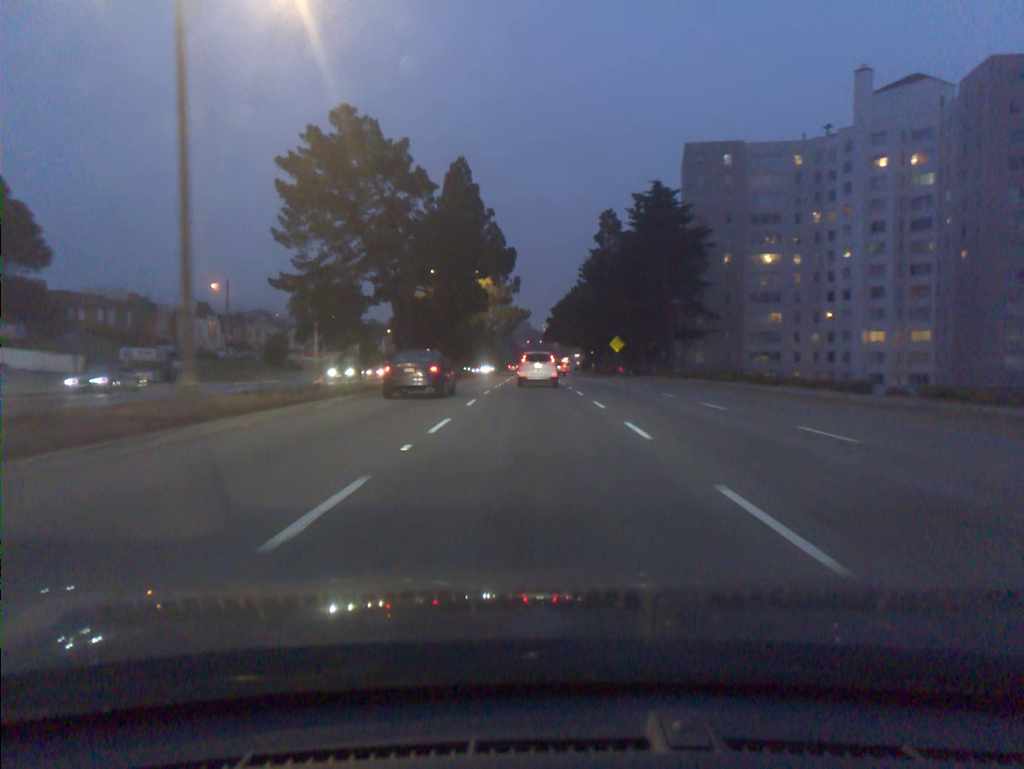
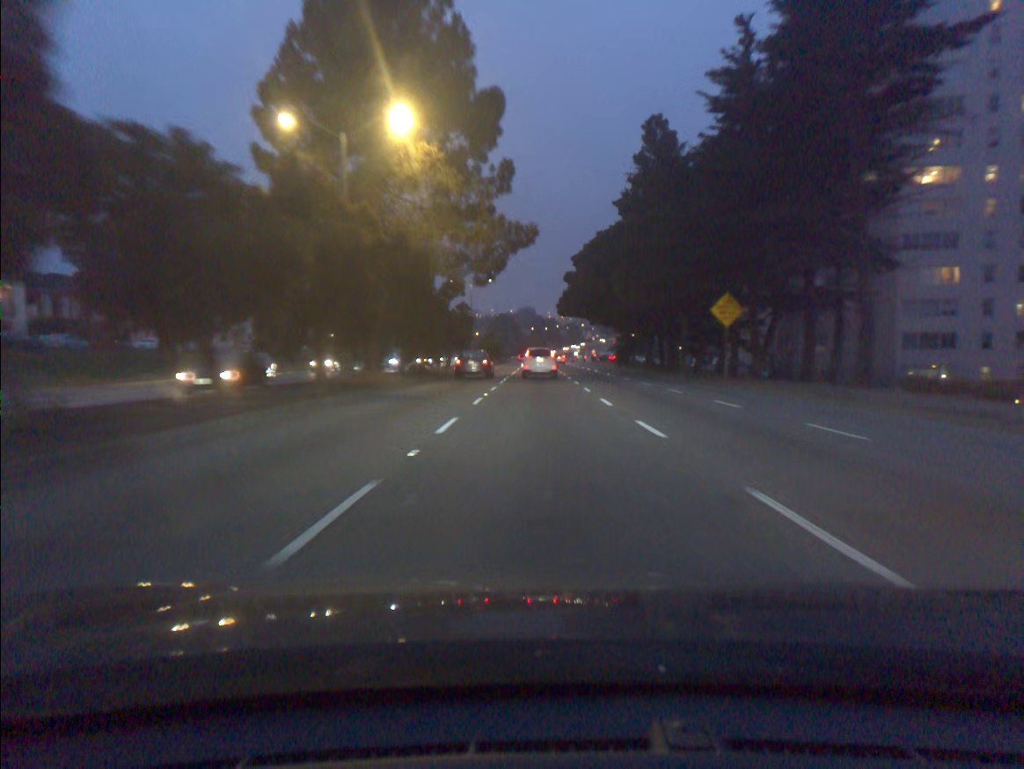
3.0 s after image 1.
(-0.3, +44.9) m; 0°
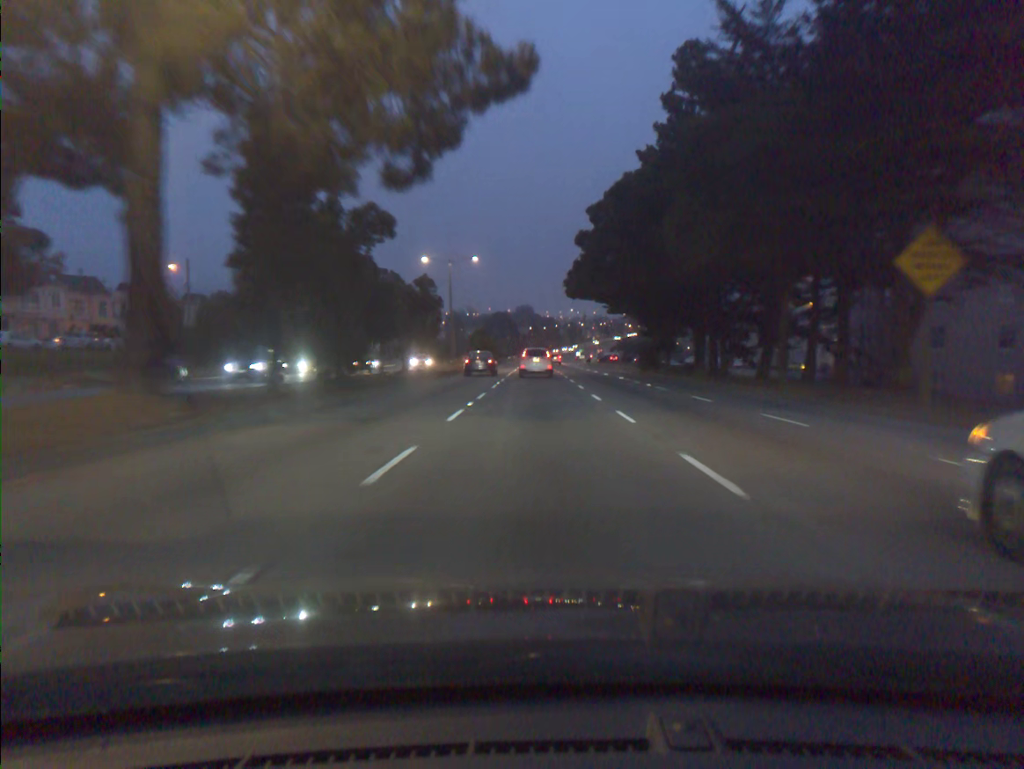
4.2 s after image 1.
(0.0, +19.7) m; 0°
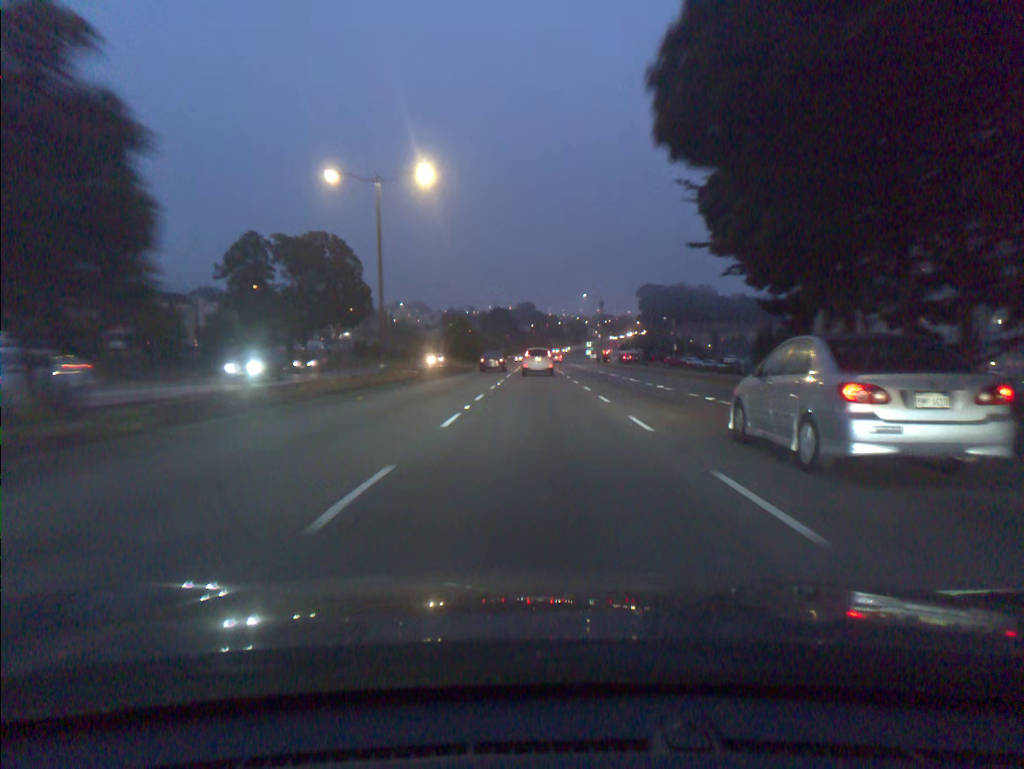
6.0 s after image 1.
(0.0, +31.2) m; 0°
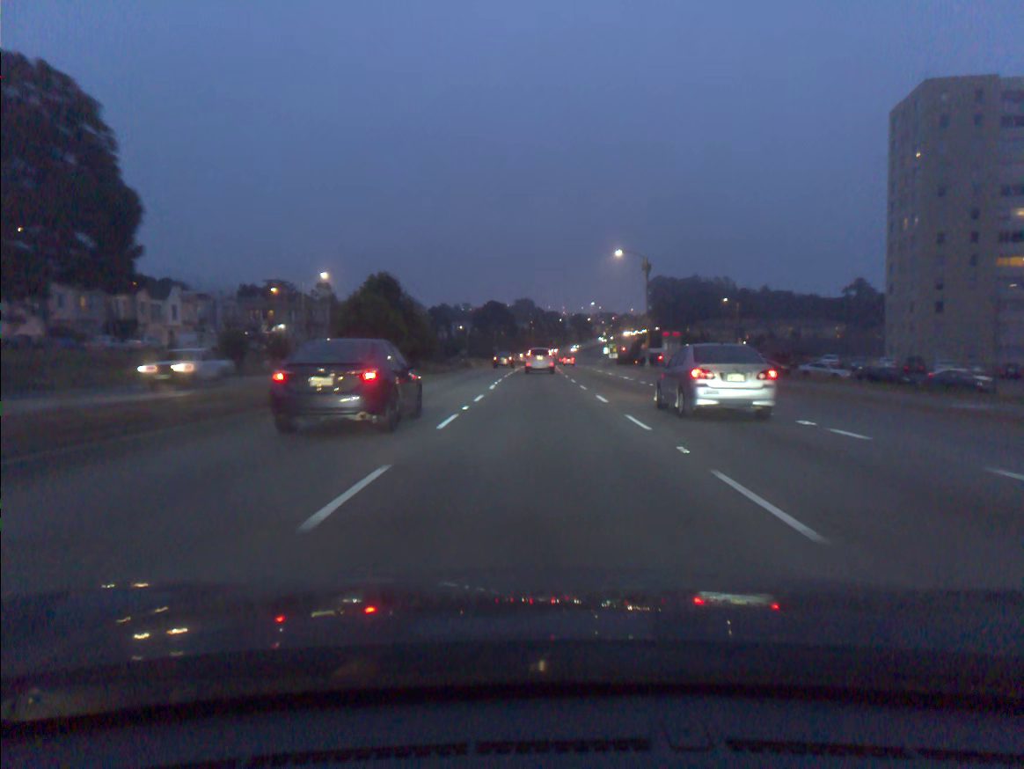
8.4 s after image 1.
(0.0, +44.3) m; 0°
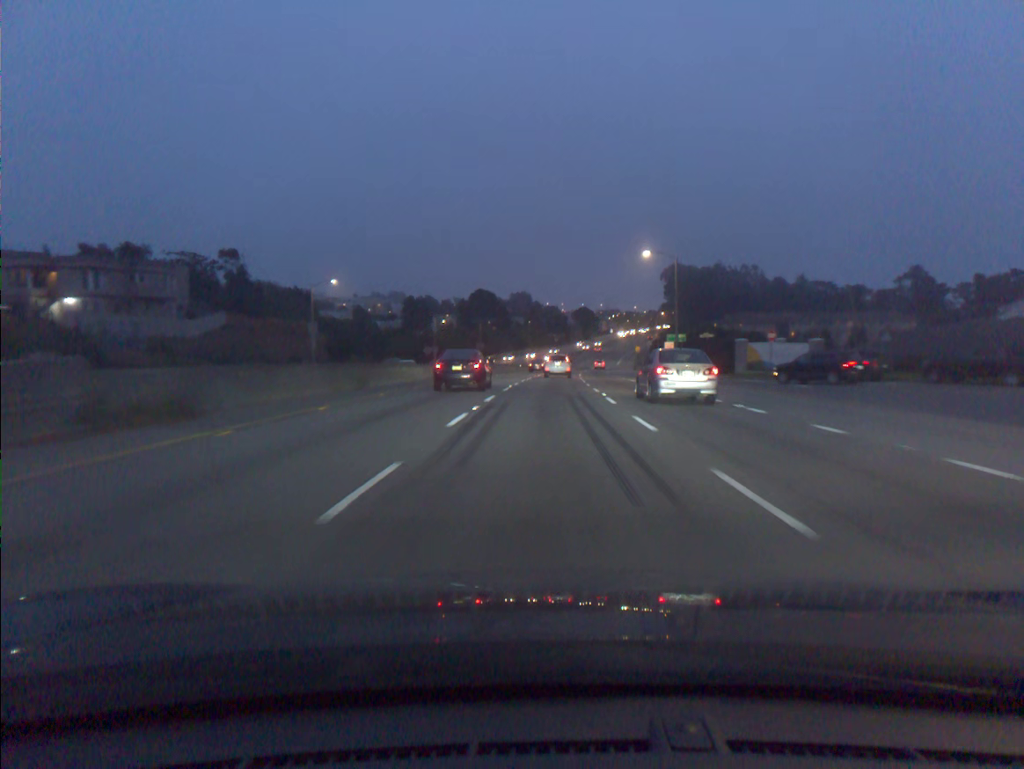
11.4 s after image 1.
(0.0, +59.0) m; 0°
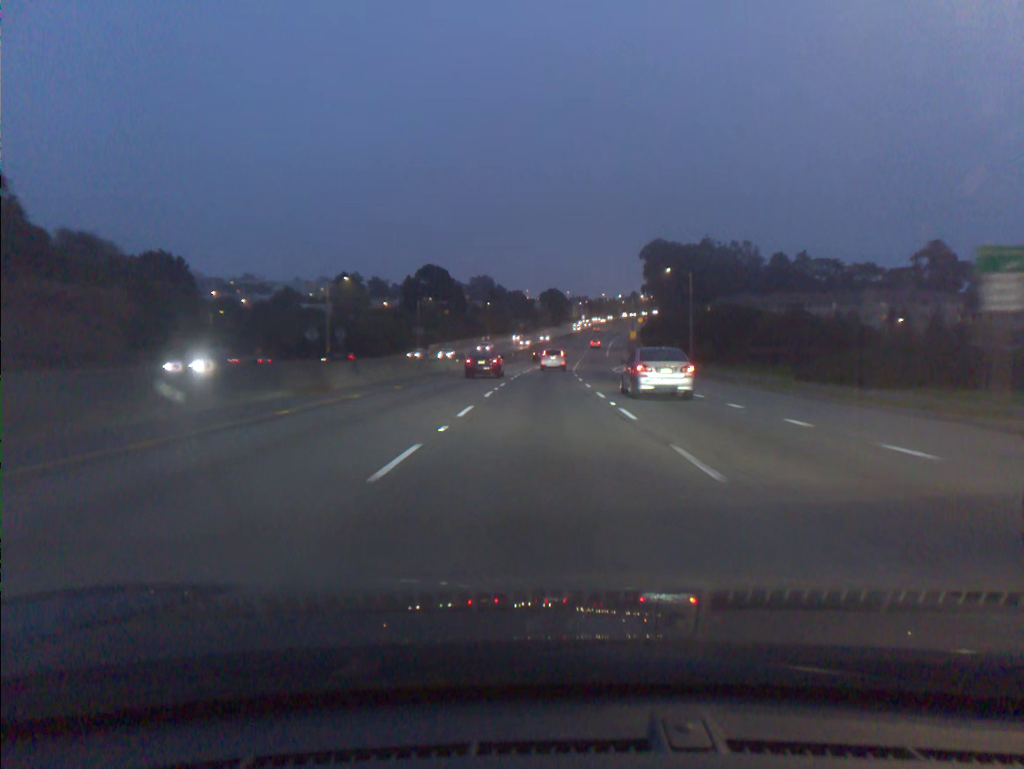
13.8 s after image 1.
(+1.1, +49.6) m; +3°
